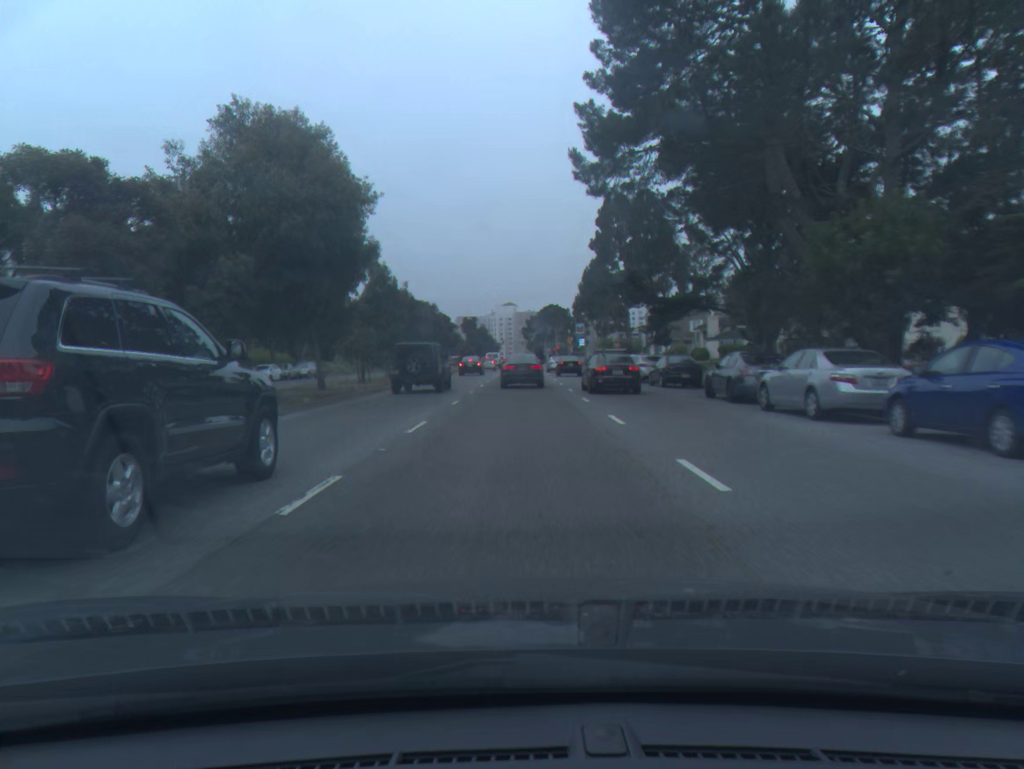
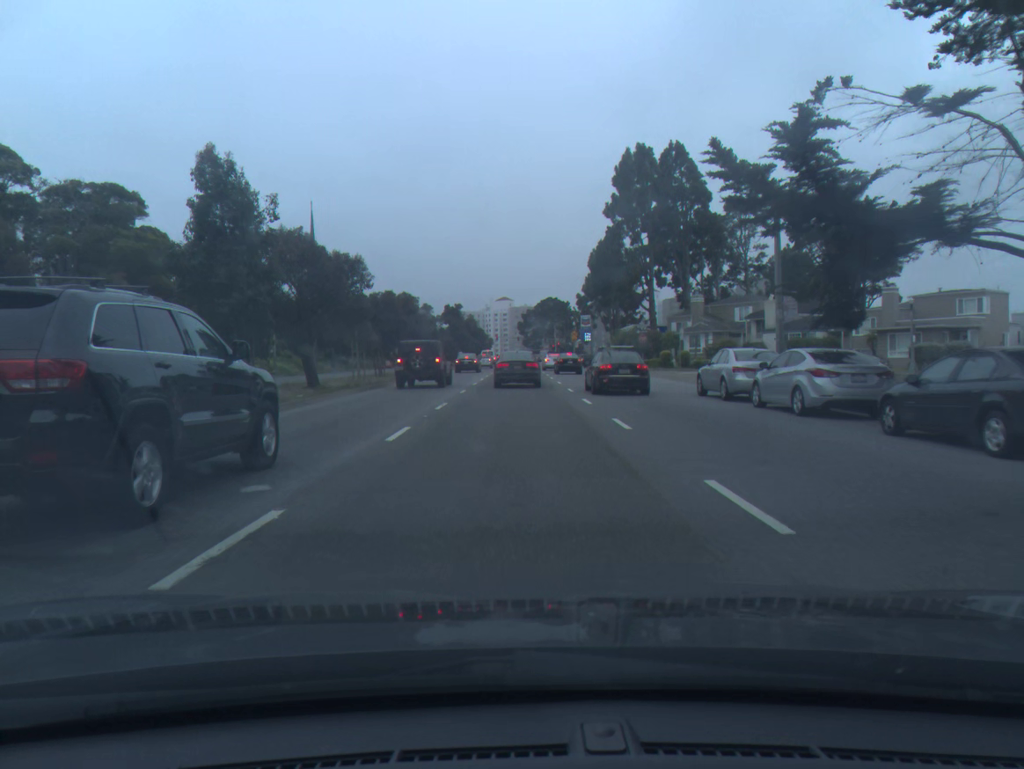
(0.0, +23.8) m; 0°
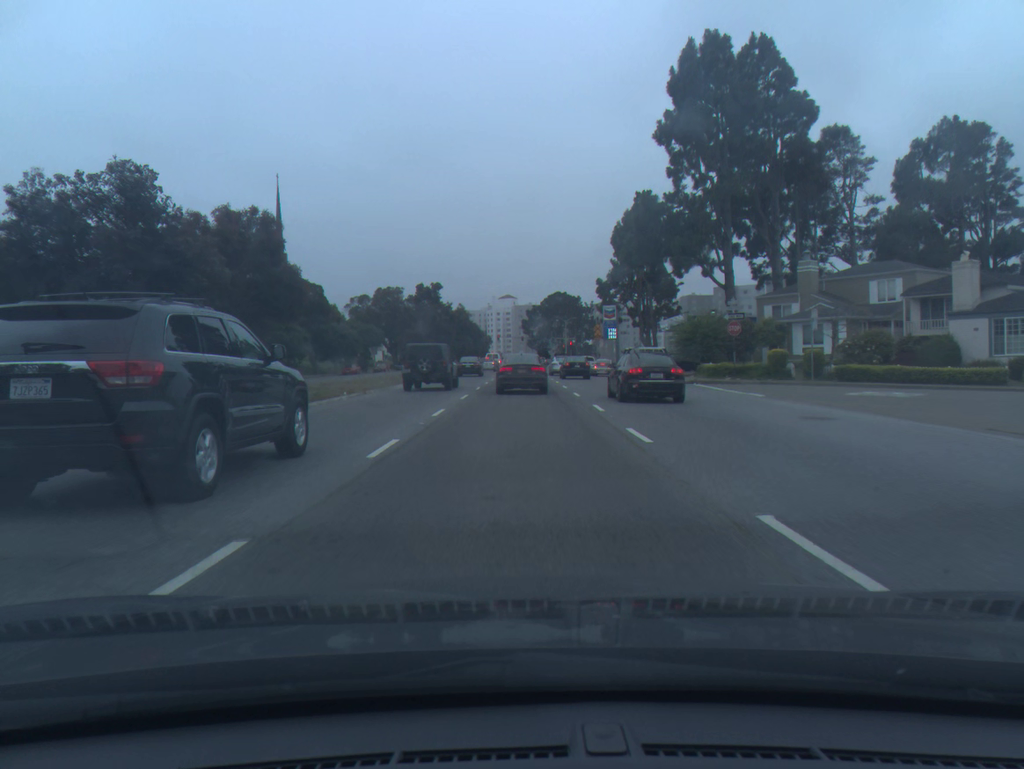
(-0.1, +29.8) m; 0°
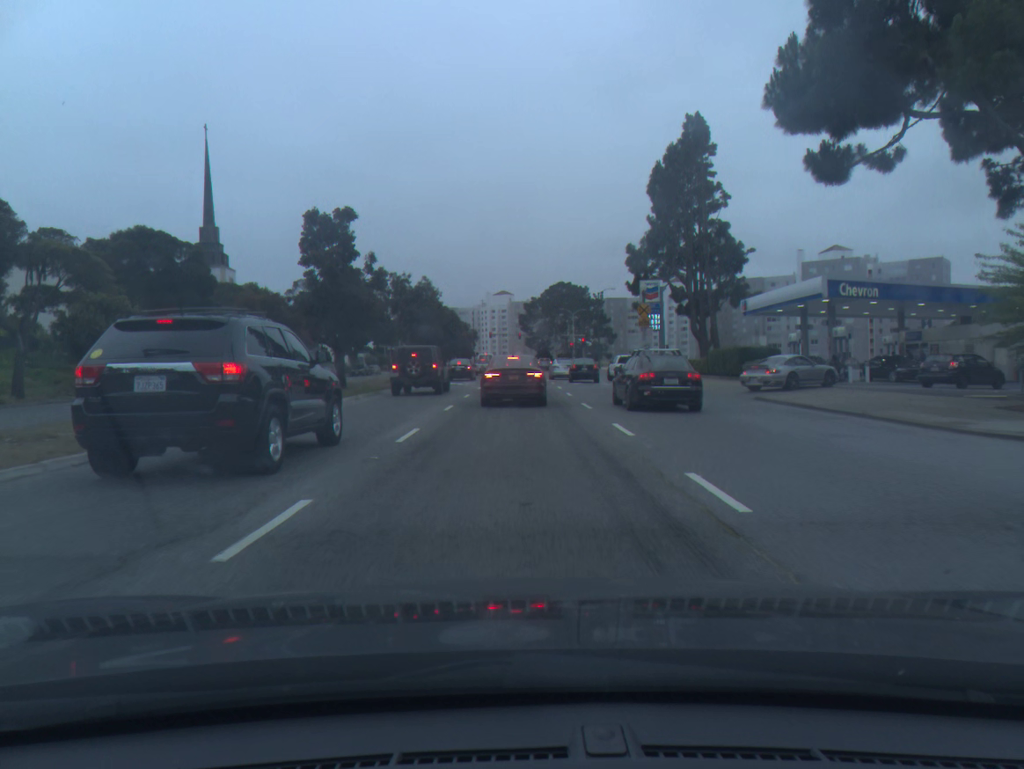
(0.0, +34.2) m; 0°
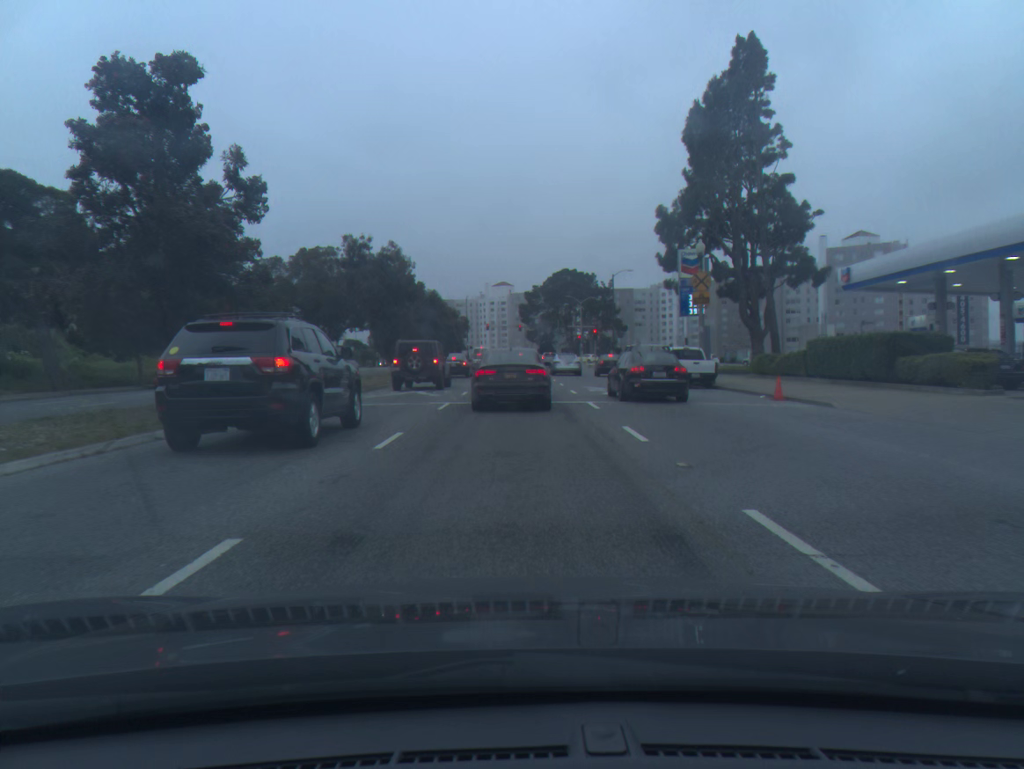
(-0.1, +16.4) m; 0°
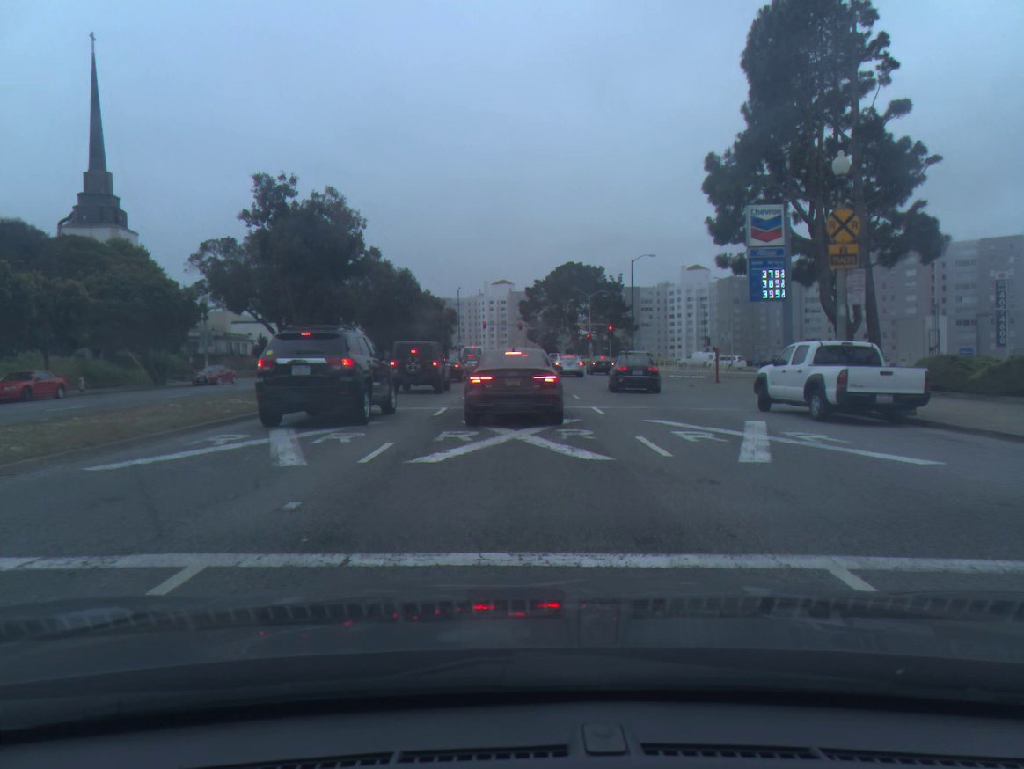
(0.0, +16.1) m; 0°
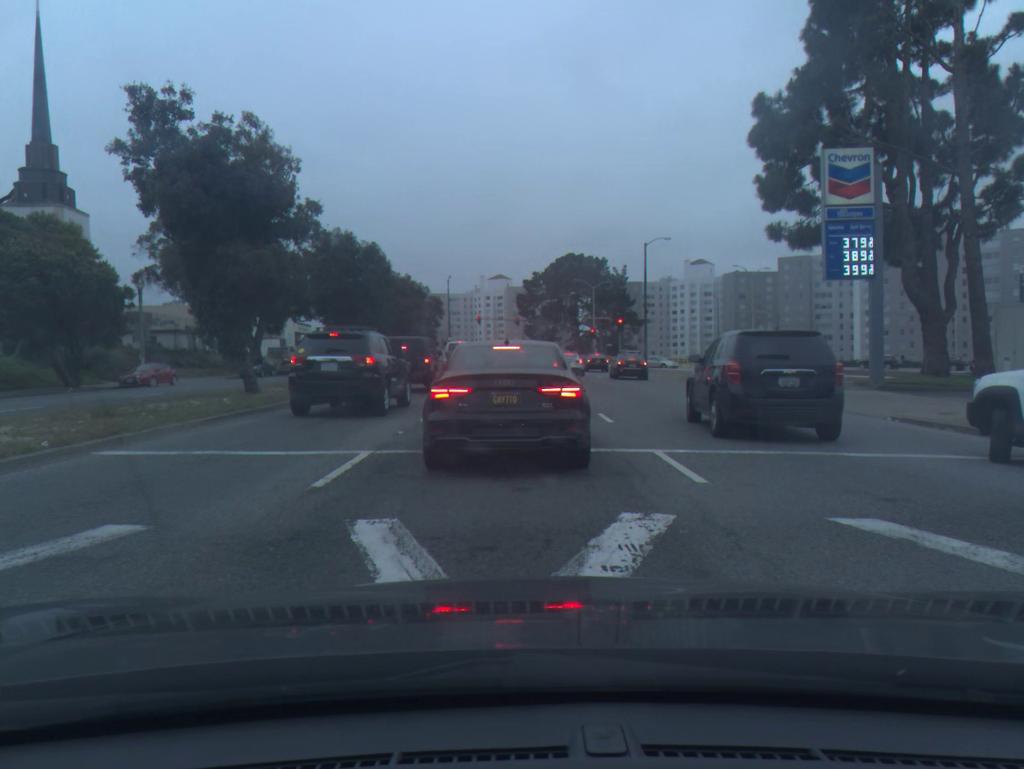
(0.0, +9.6) m; 0°
